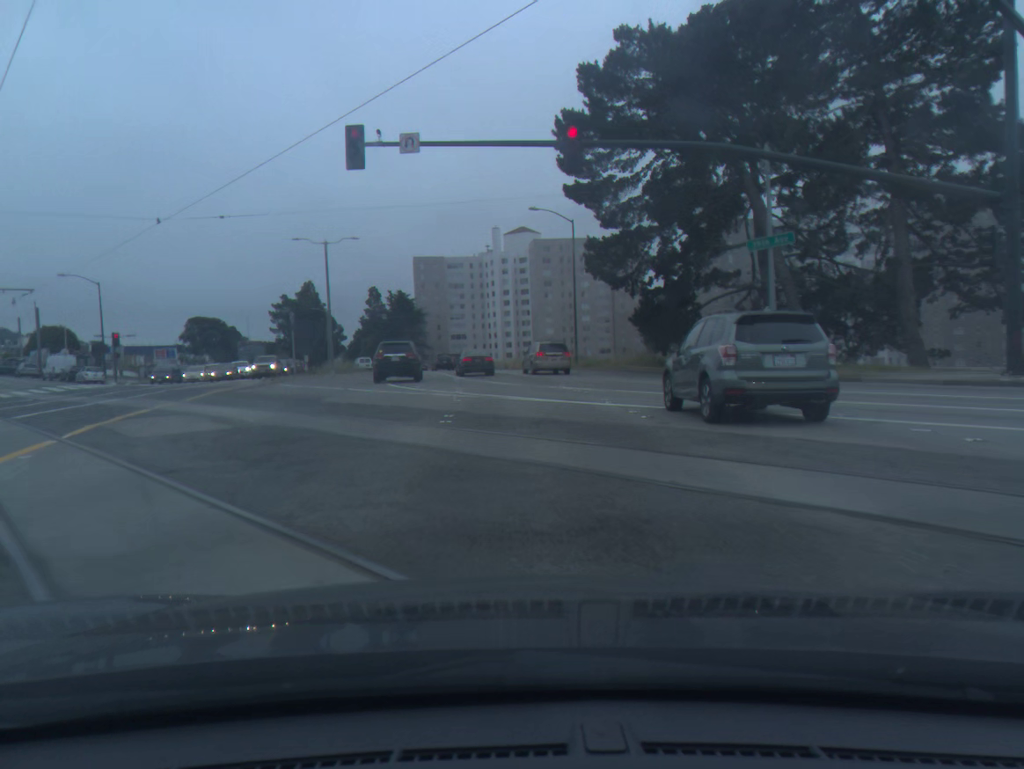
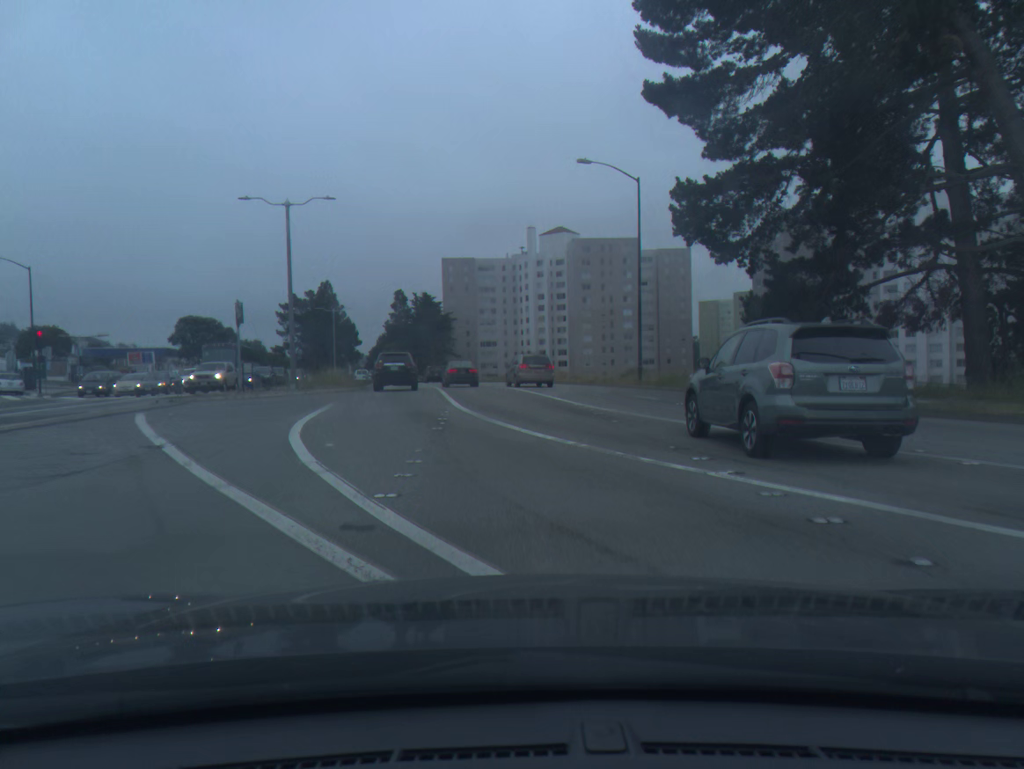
(-0.4, +16.8) m; -3°
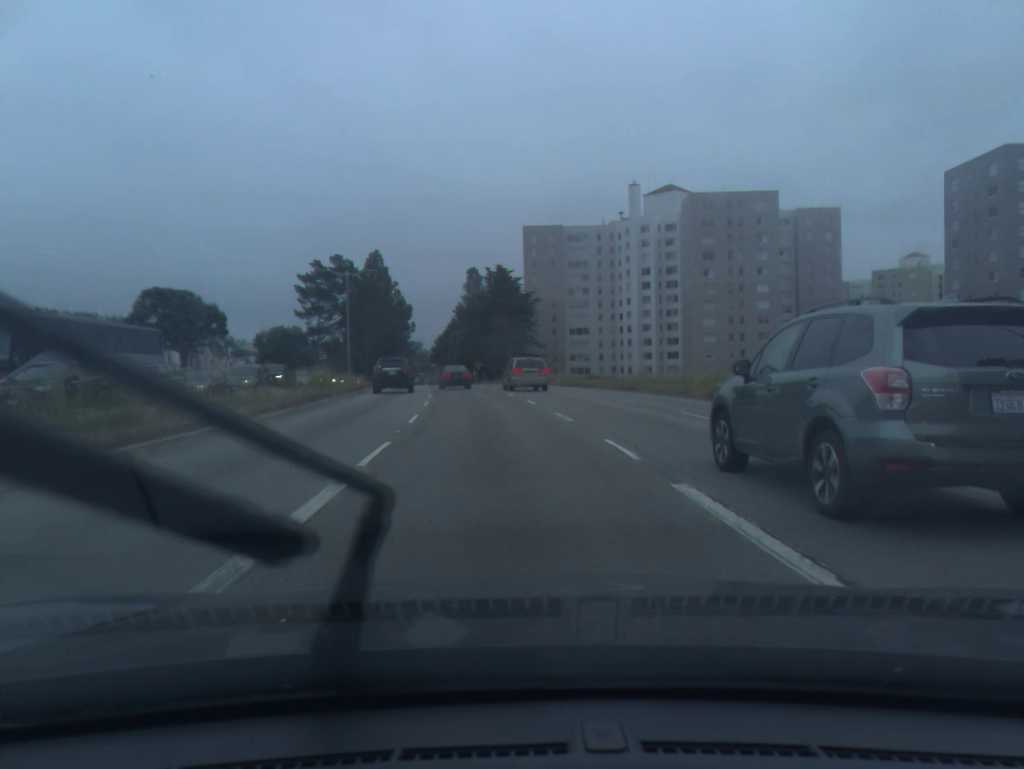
(-2.0, +35.8) m; -6°
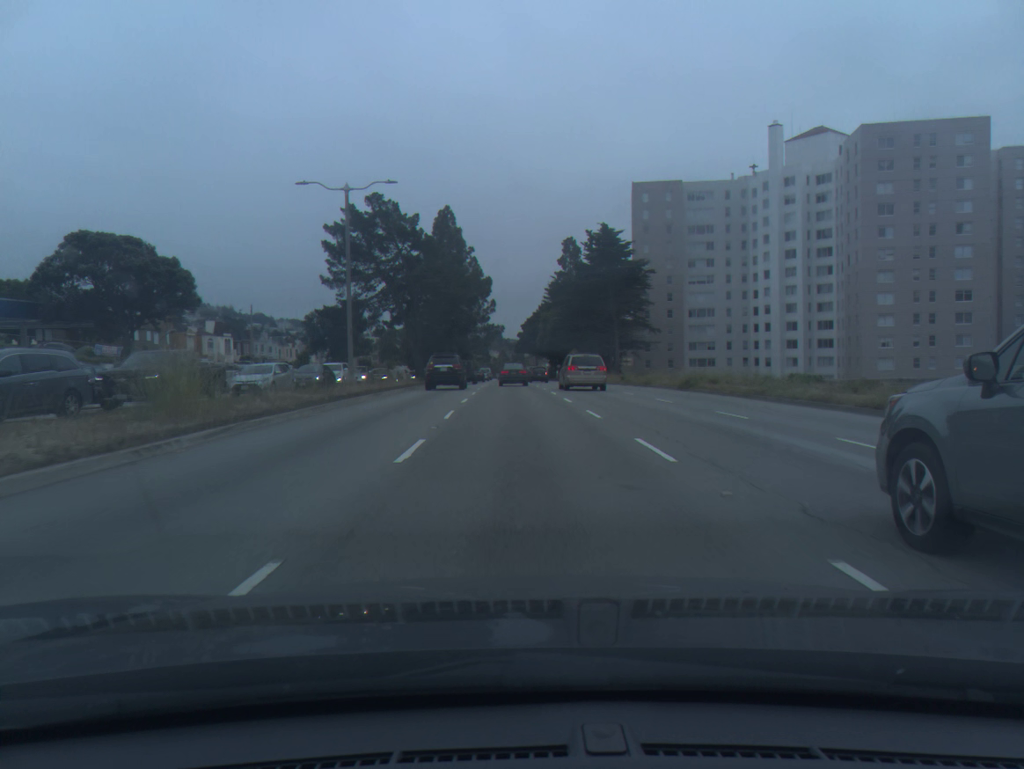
(-1.8, +29.3) m; -7°
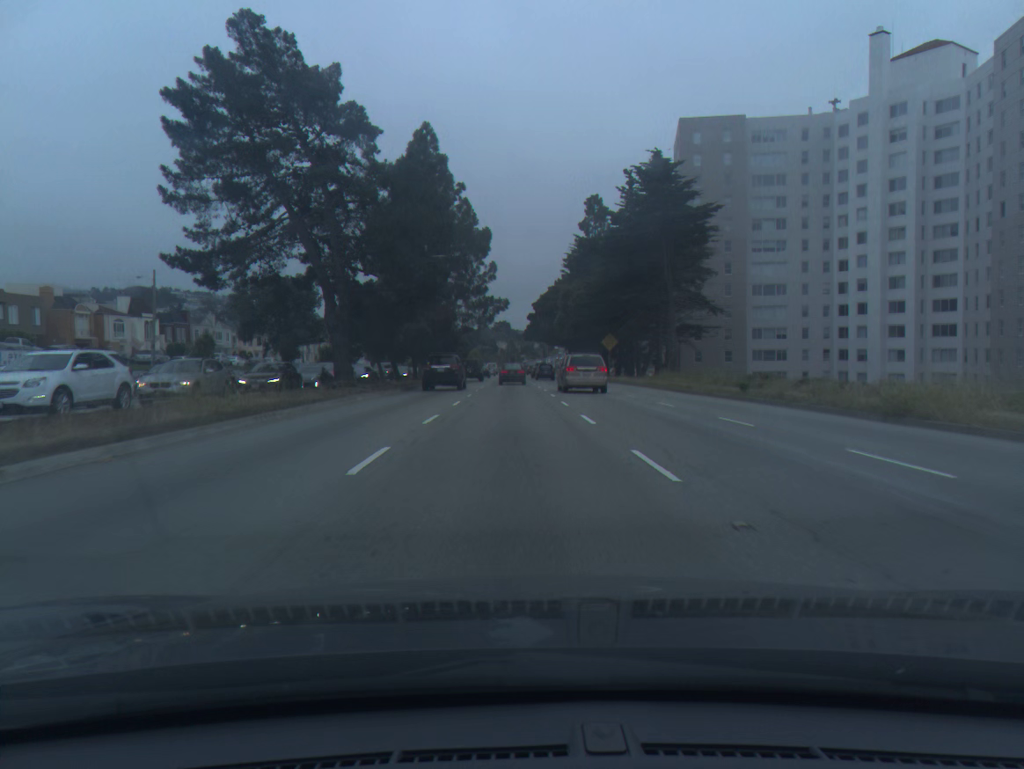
(-0.2, +30.9) m; -1°
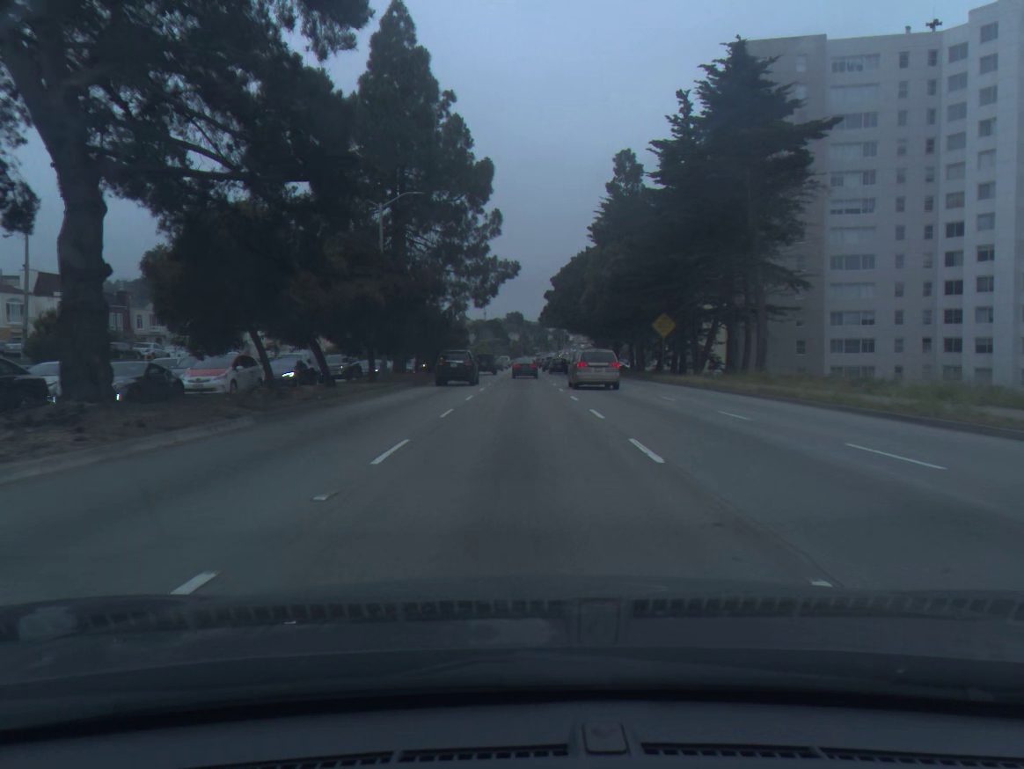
(-0.2, +21.4) m; -1°
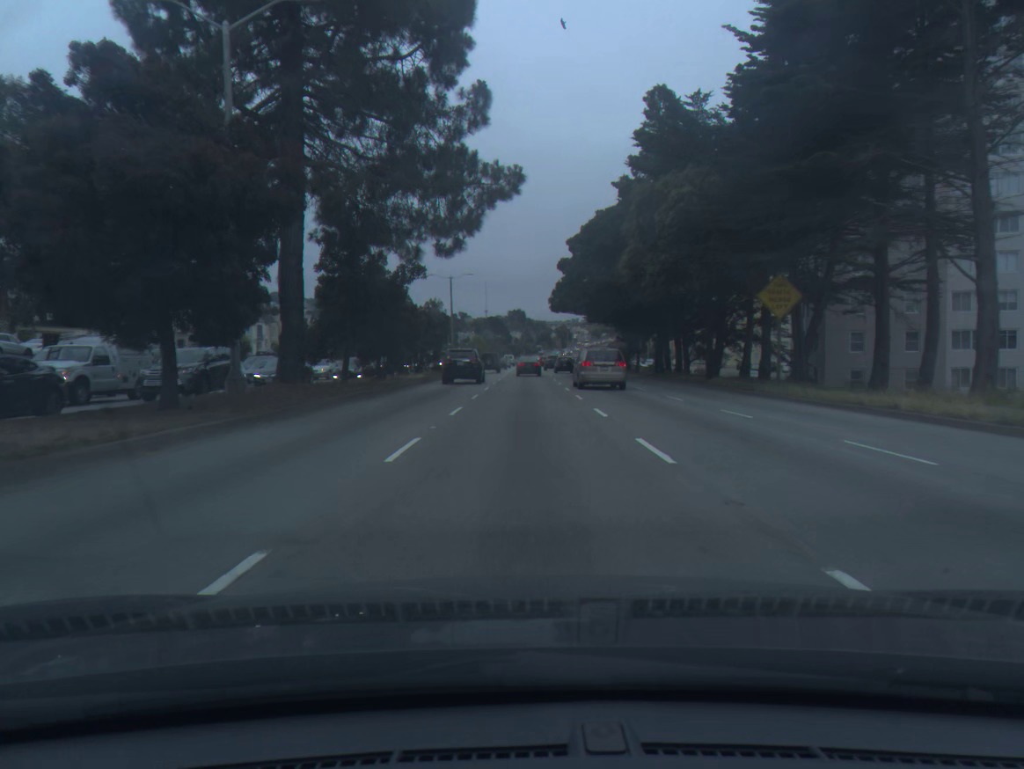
(0.0, +22.1) m; 0°
